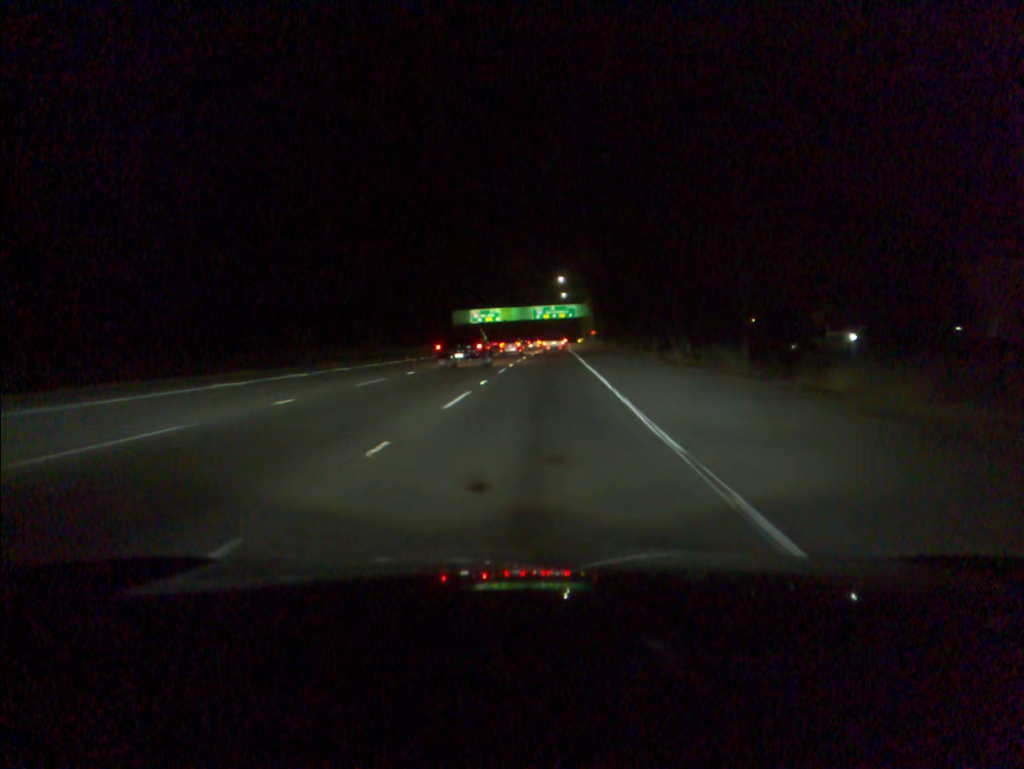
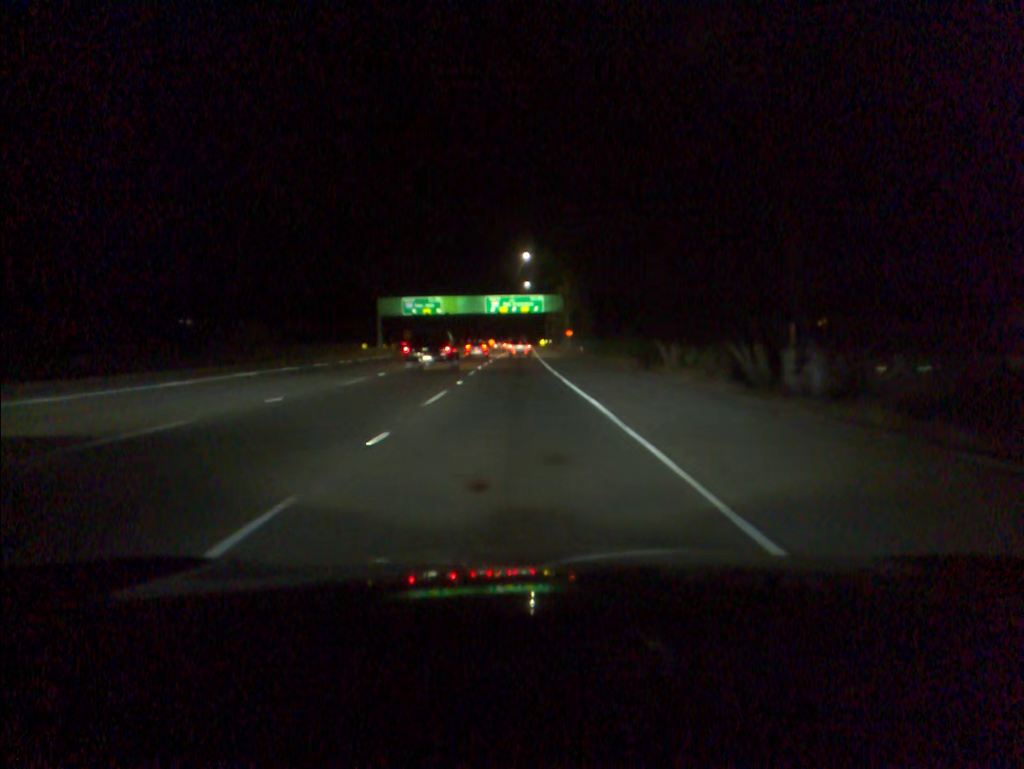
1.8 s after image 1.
(+1.4, +42.1) m; +3°
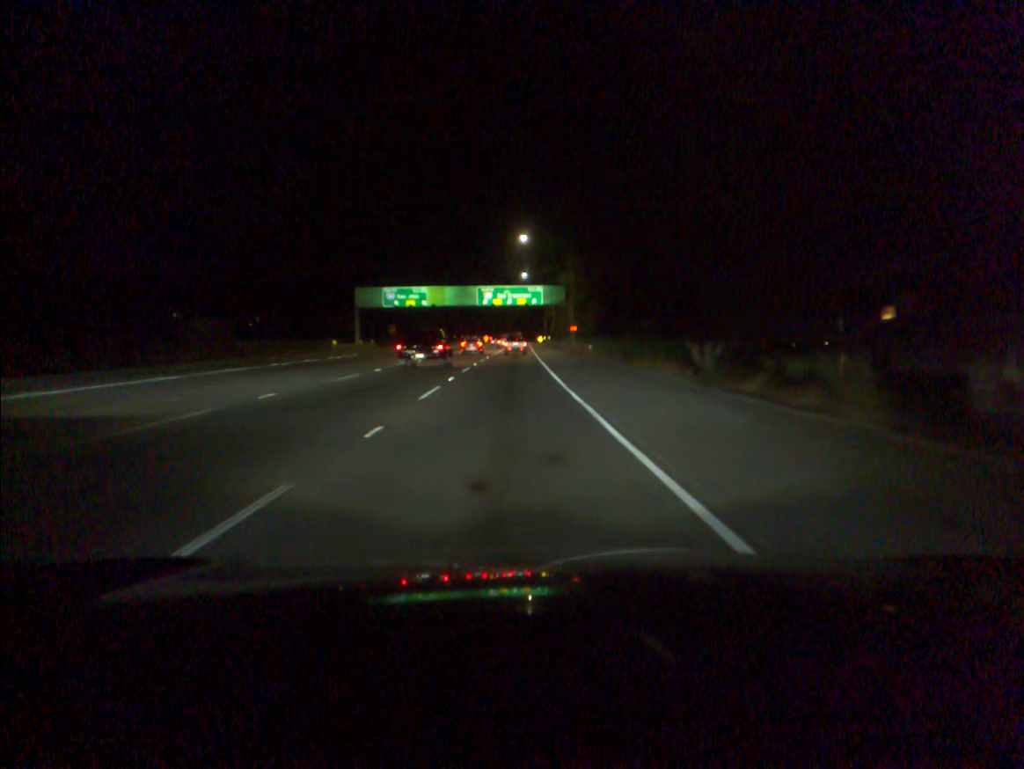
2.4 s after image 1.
(0.0, +13.9) m; 0°
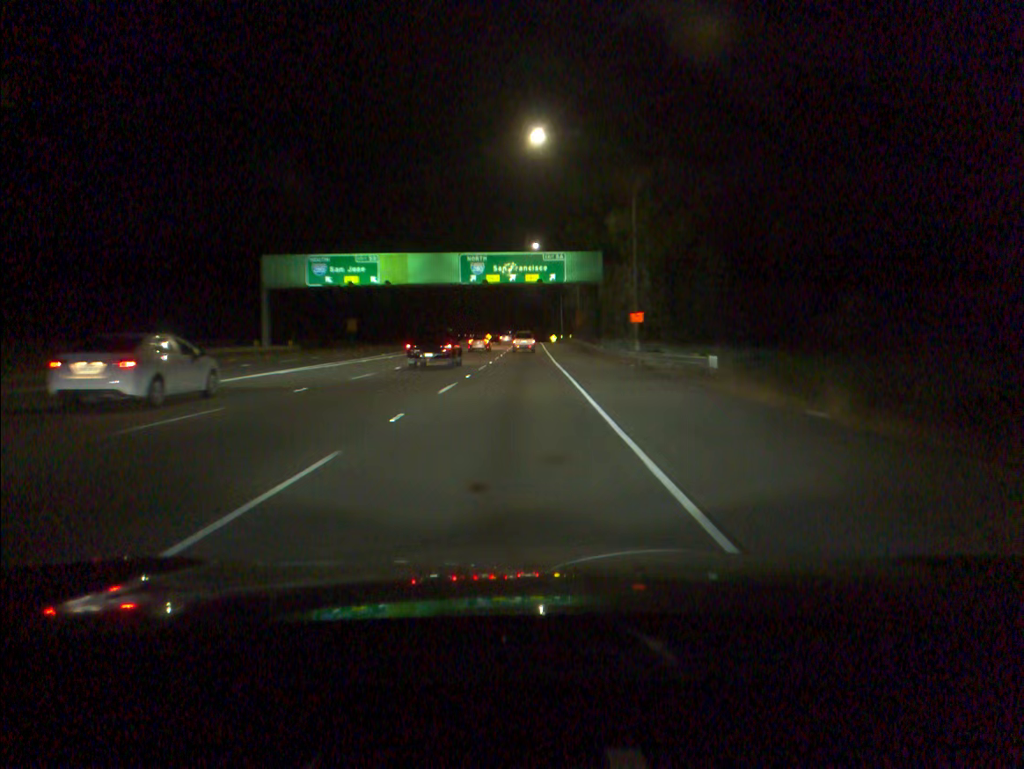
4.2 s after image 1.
(-0.3, +41.6) m; -1°
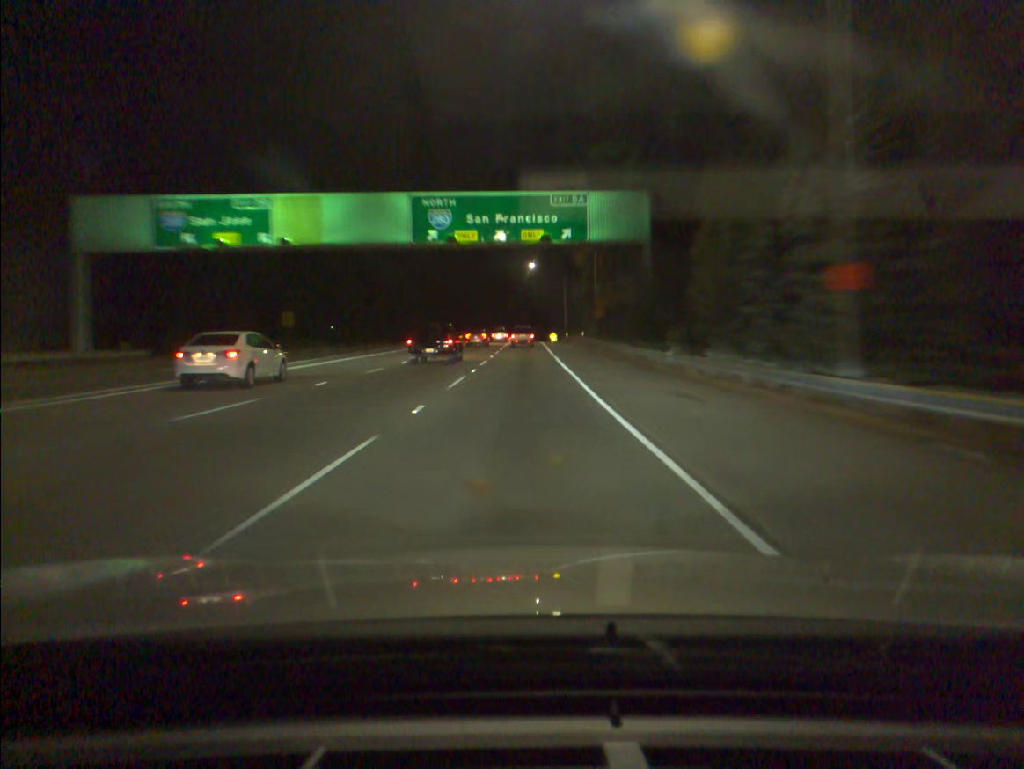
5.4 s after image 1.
(0.0, +27.9) m; 0°
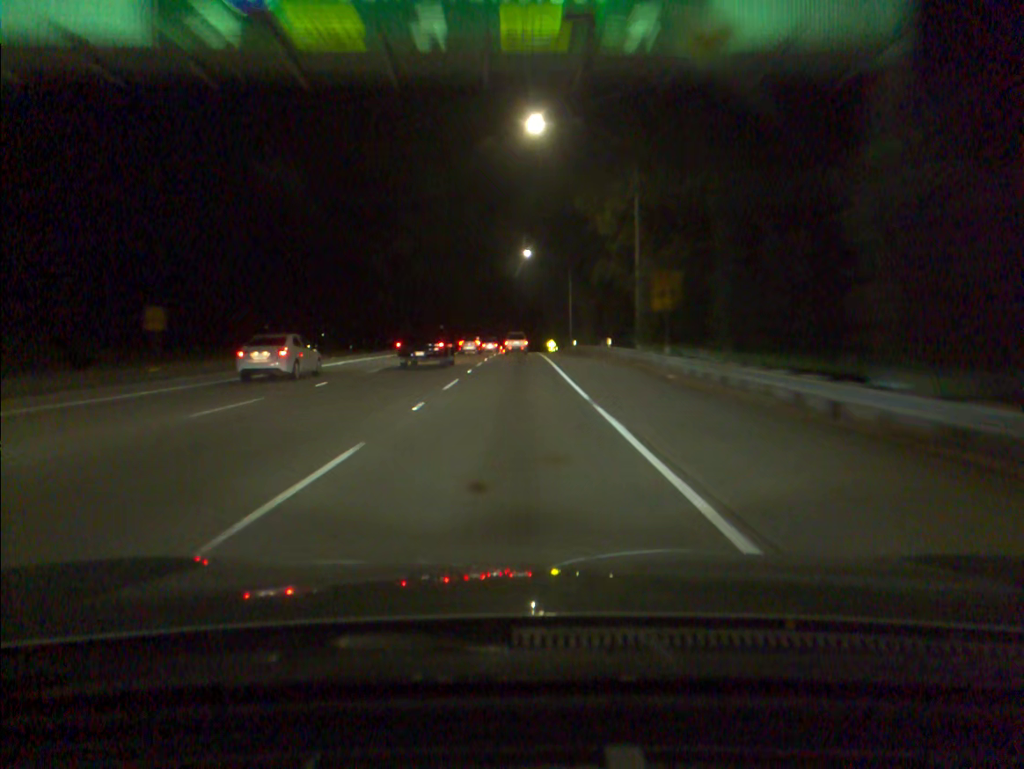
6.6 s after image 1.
(+0.1, +28.1) m; 0°
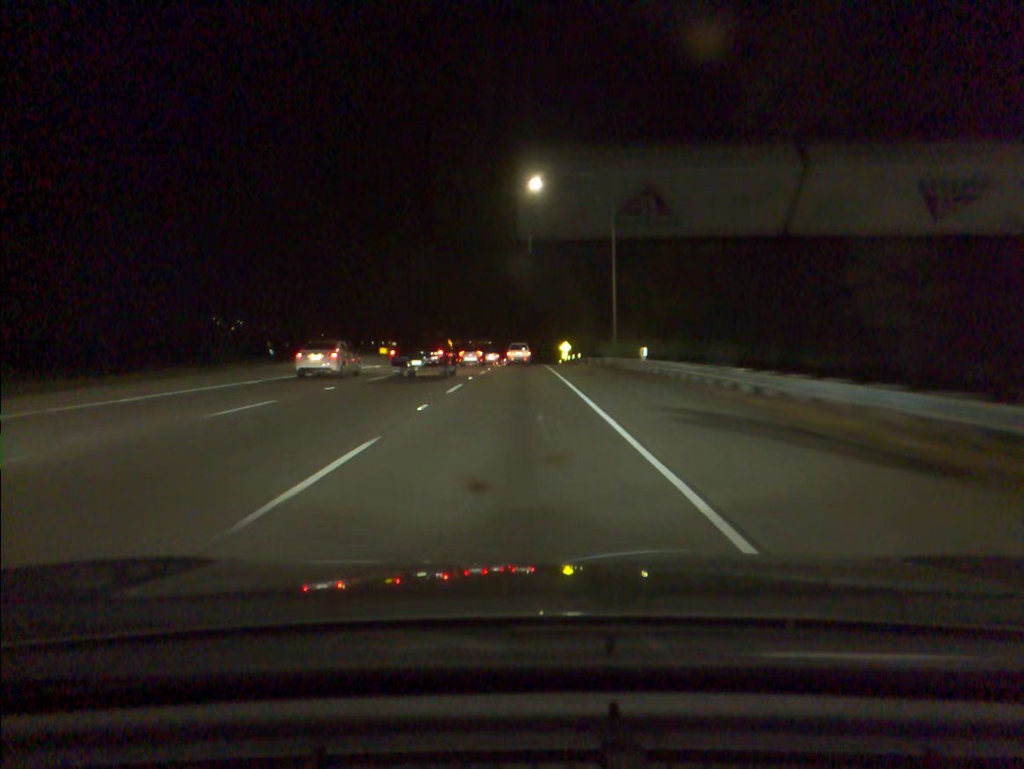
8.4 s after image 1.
(-0.1, +42.8) m; 0°
